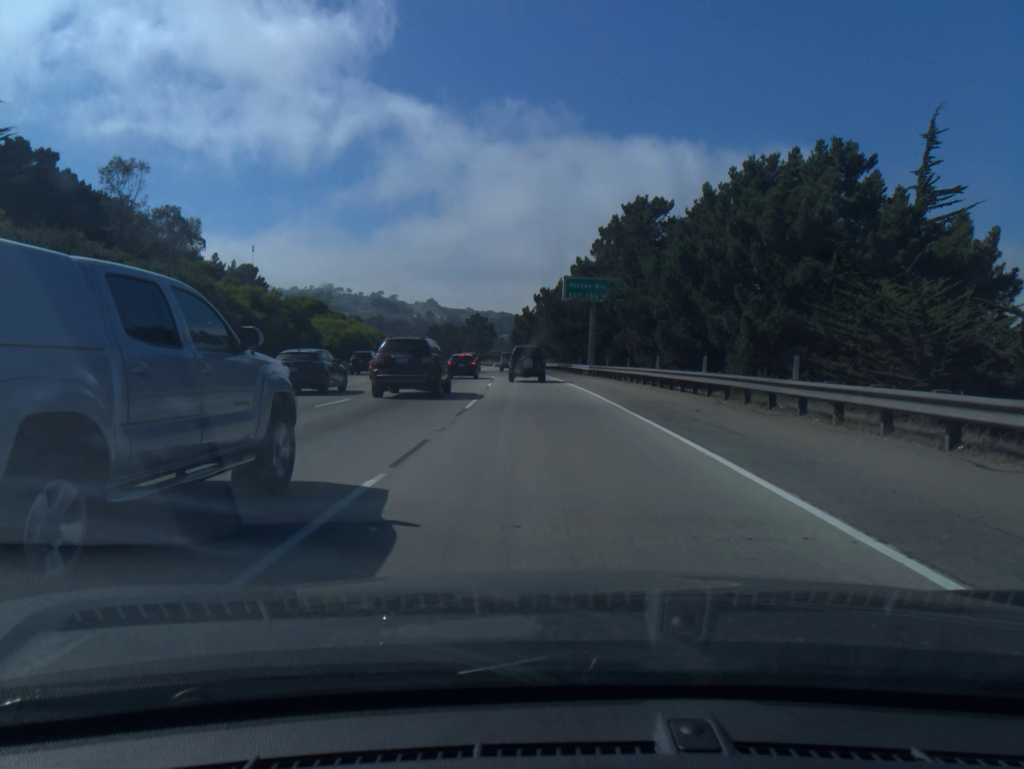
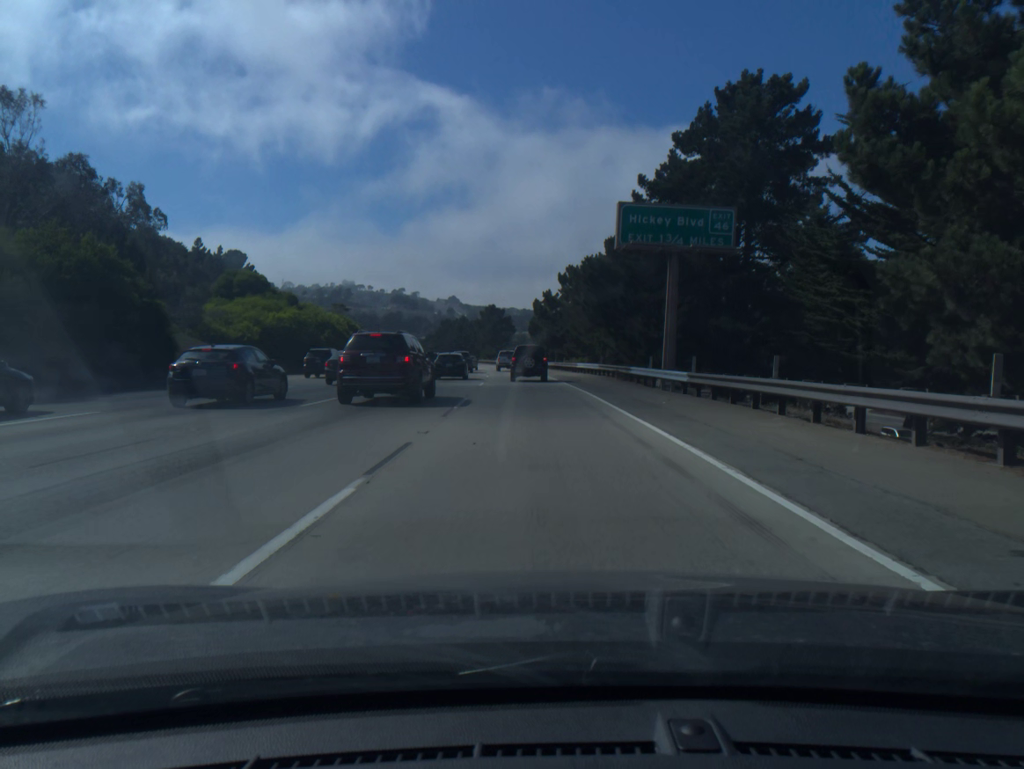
(-0.4, +29.8) m; -2°
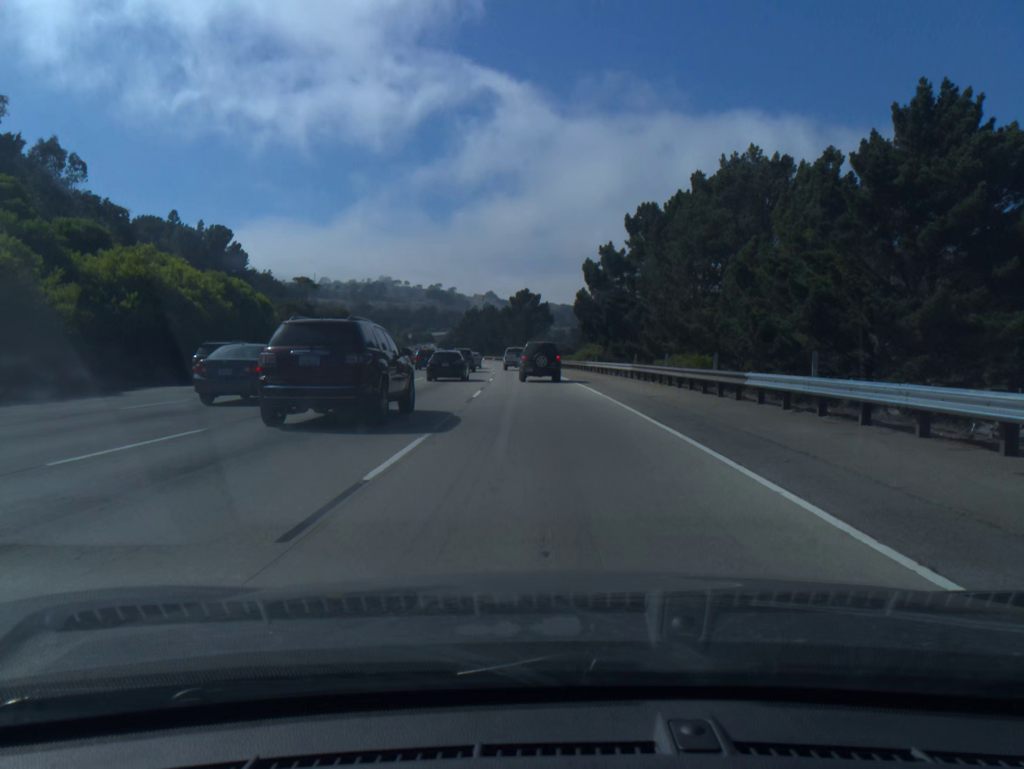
(-1.1, +39.6) m; -3°
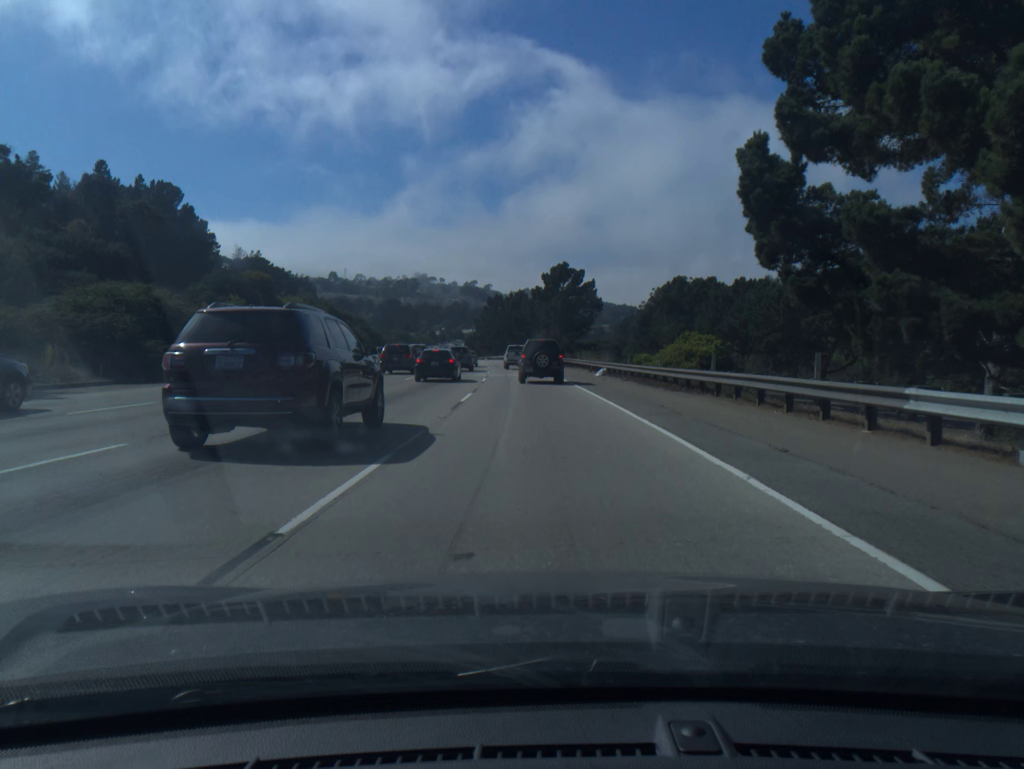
(-0.9, +46.0) m; -3°
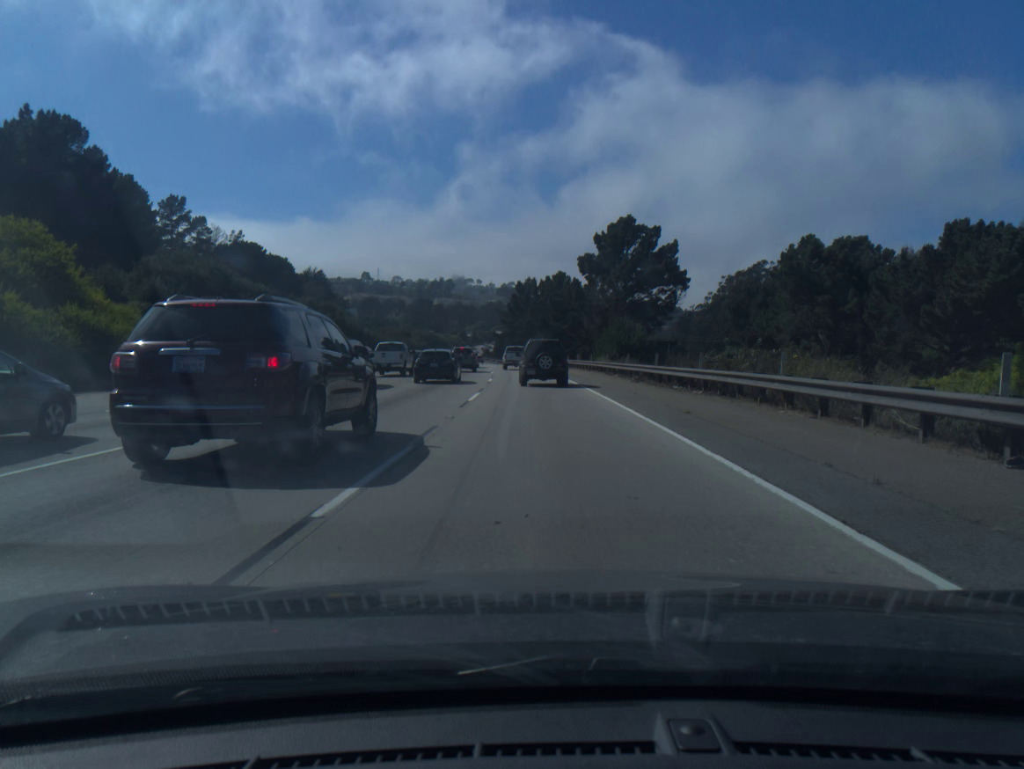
(-1.2, +43.2) m; -3°
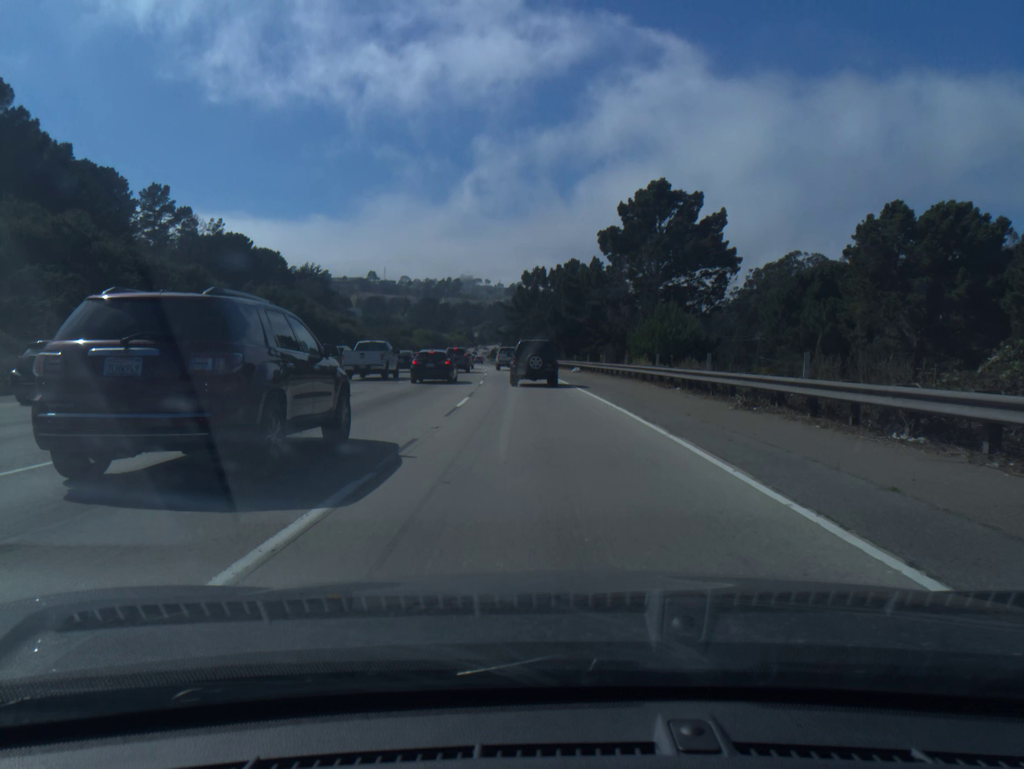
(-0.1, +16.7) m; -1°
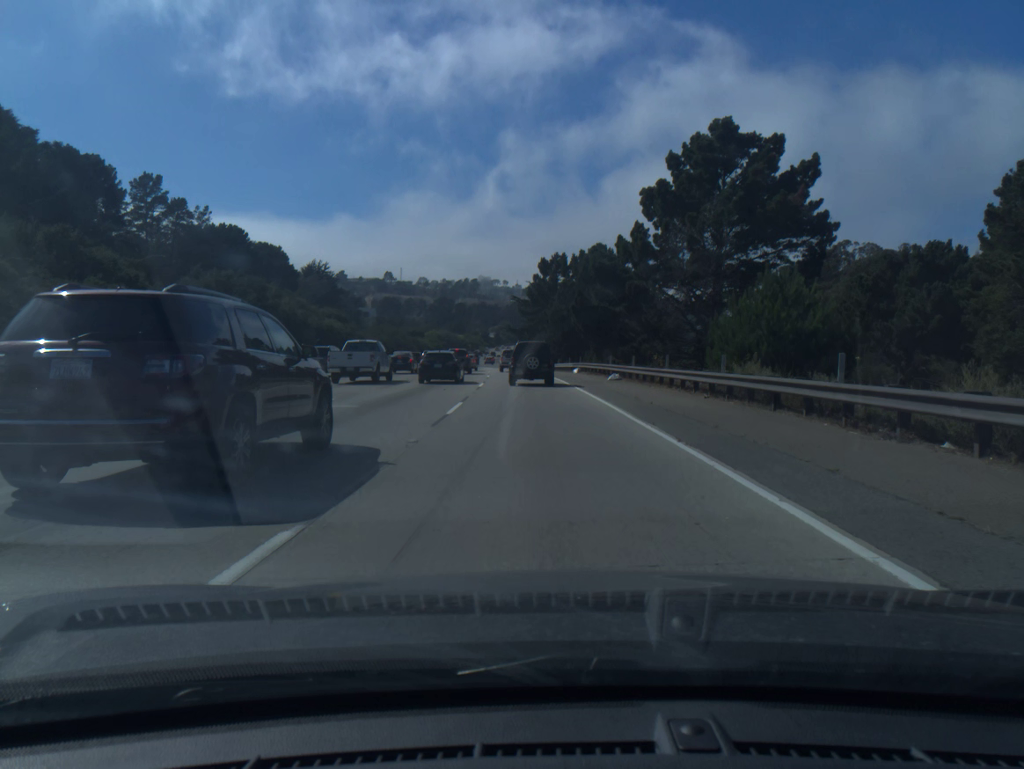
(-0.2, +16.8) m; -1°
